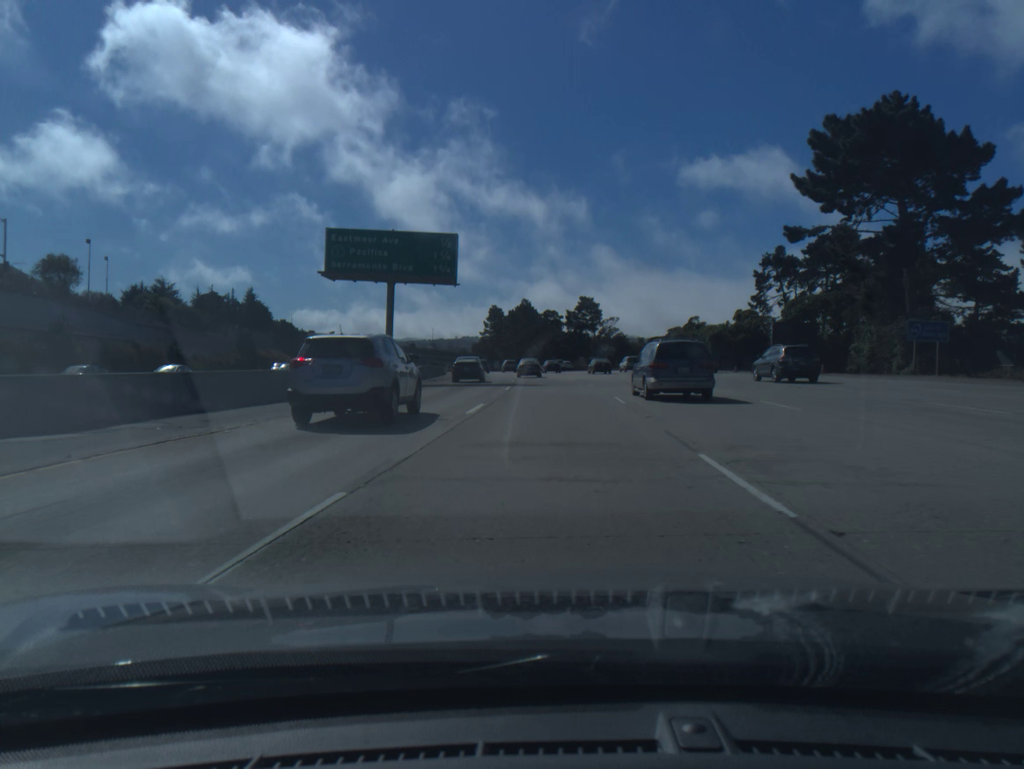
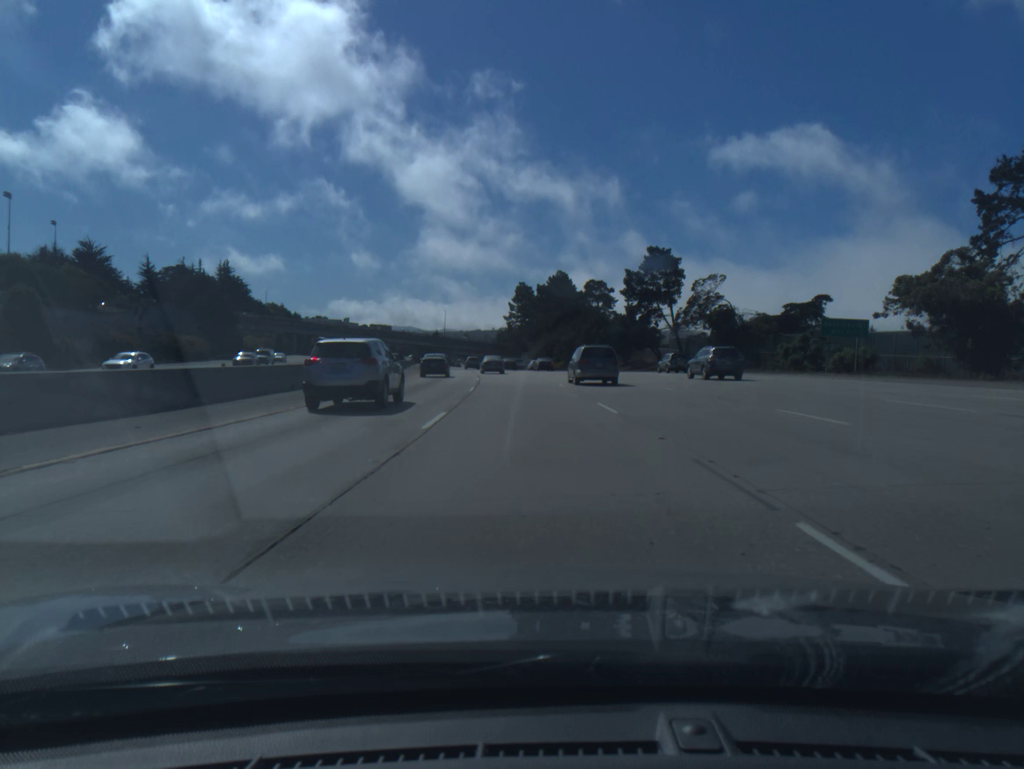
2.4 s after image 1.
(-0.4, +62.3) m; -3°
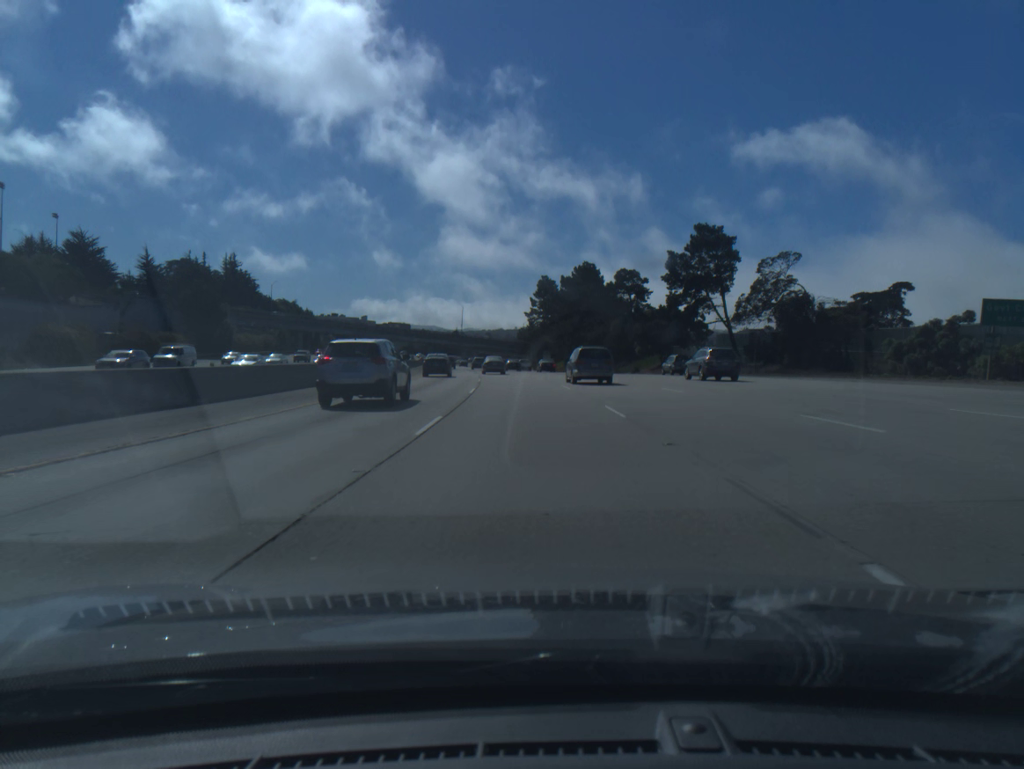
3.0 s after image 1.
(-0.2, +15.8) m; -2°
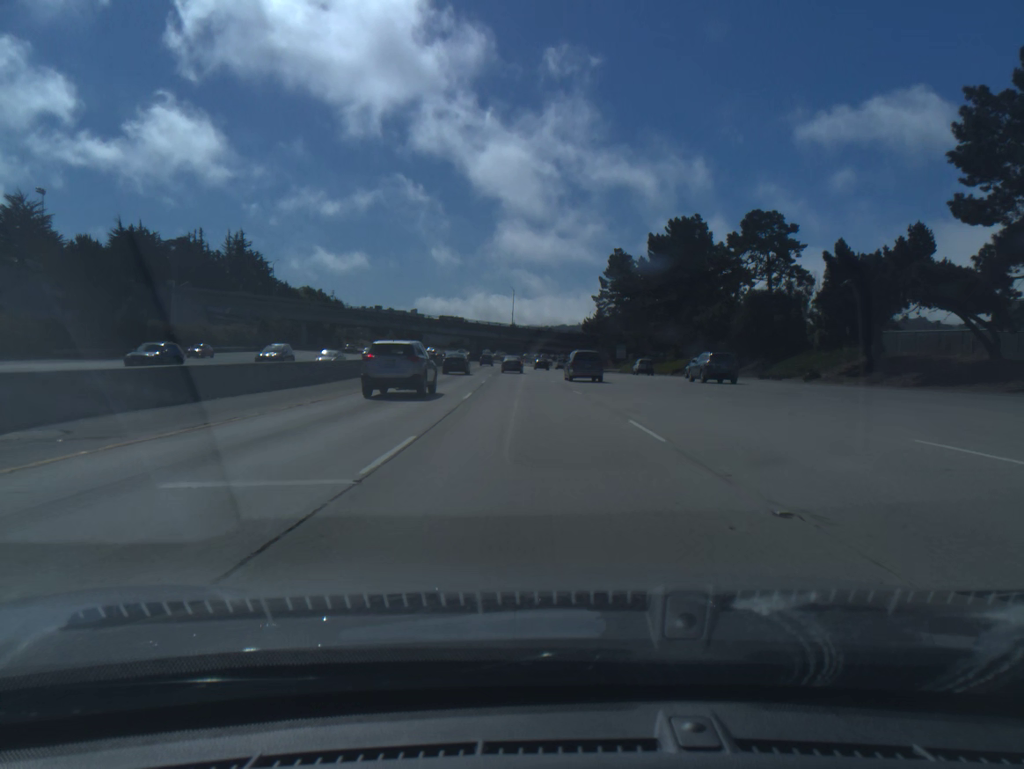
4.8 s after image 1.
(-1.9, +48.0) m; -5°
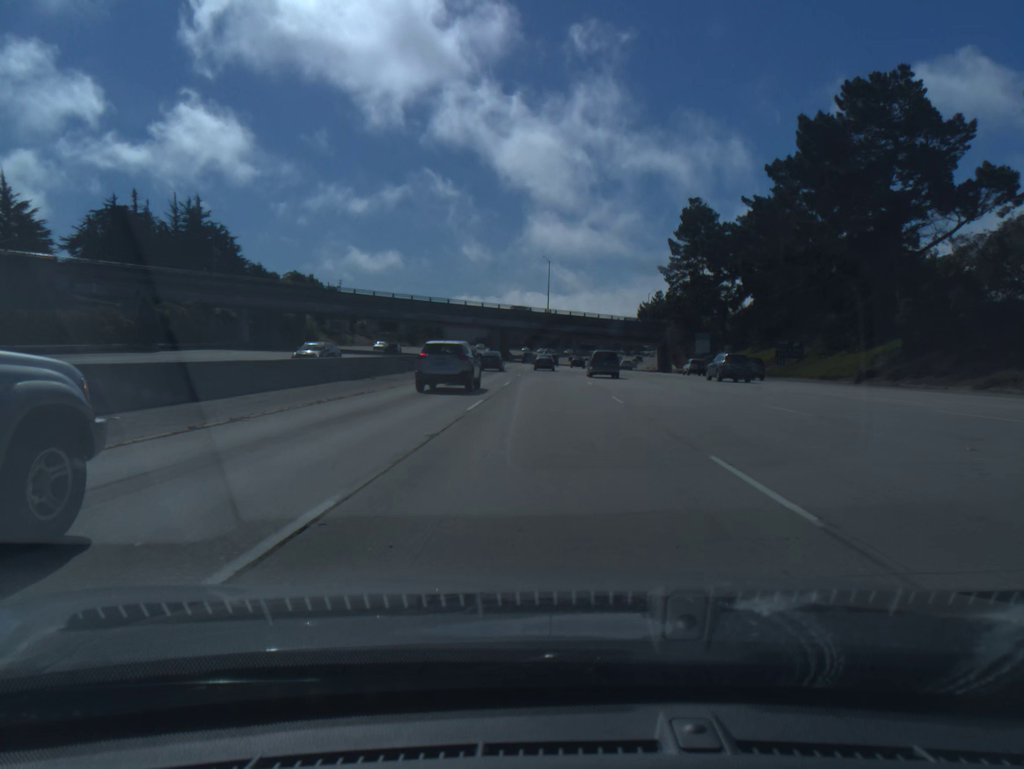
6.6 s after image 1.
(-1.5, +49.1) m; -3°
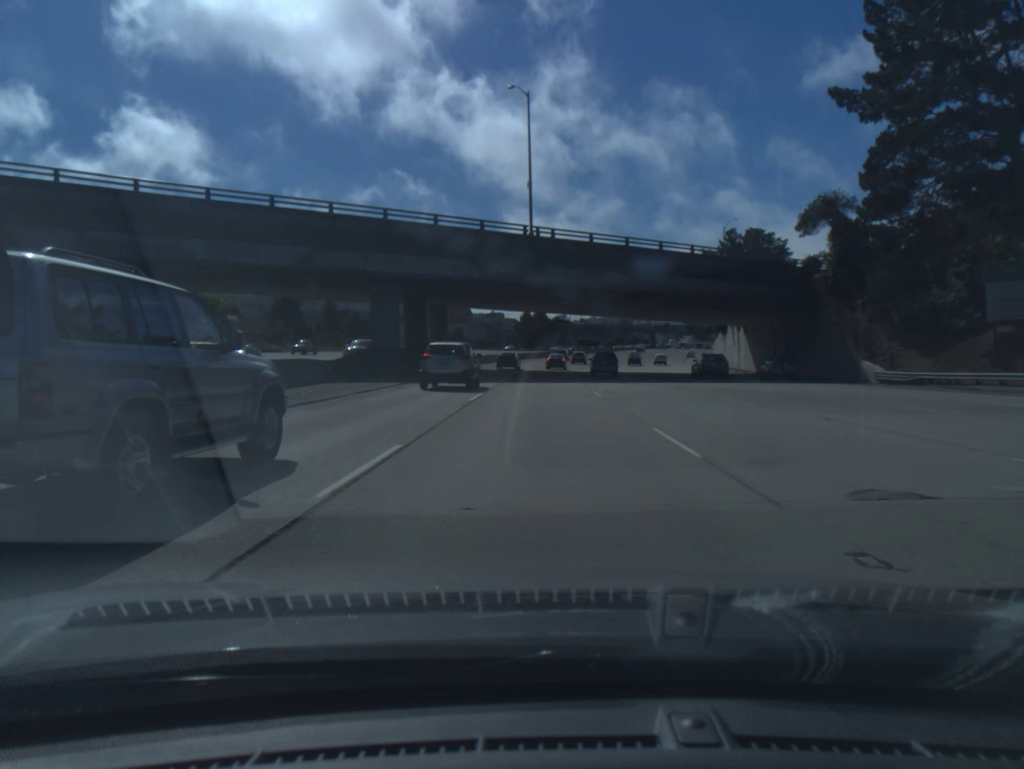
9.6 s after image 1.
(+0.7, +83.8) m; +1°
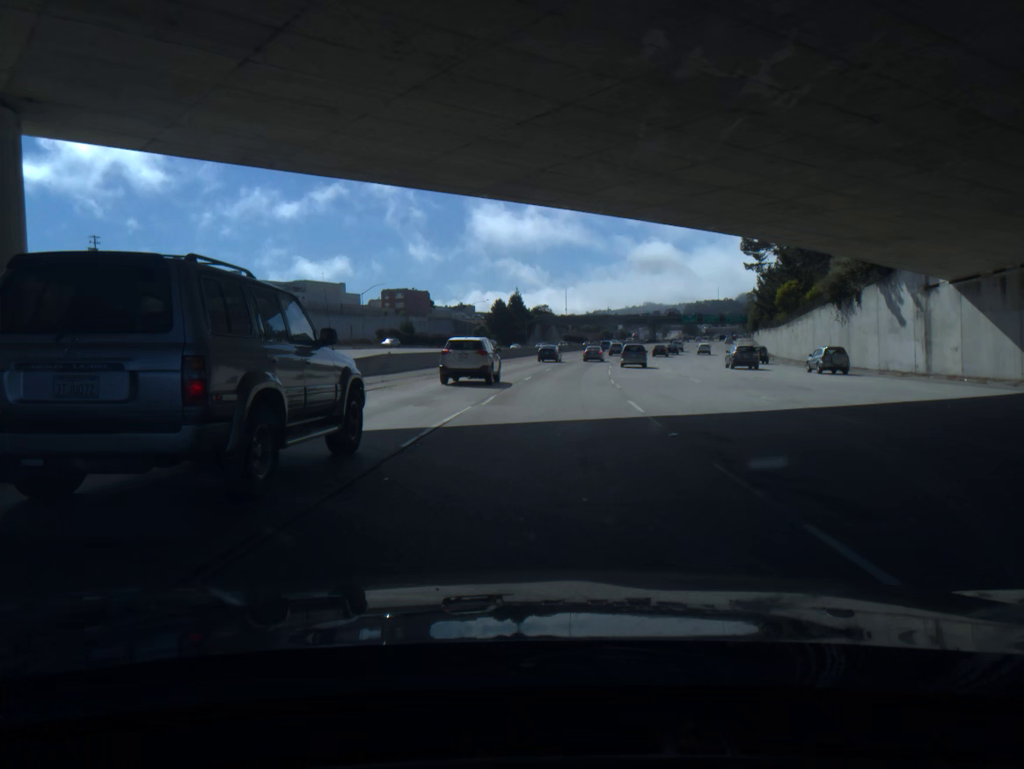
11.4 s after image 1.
(+0.2, +51.3) m; +1°
